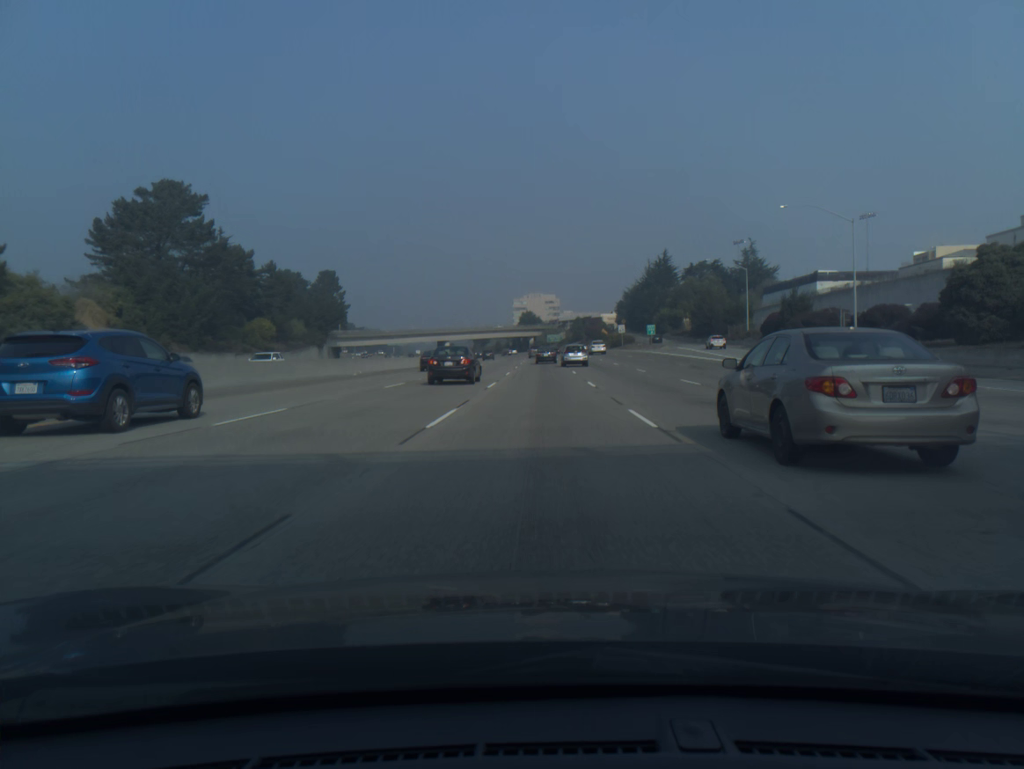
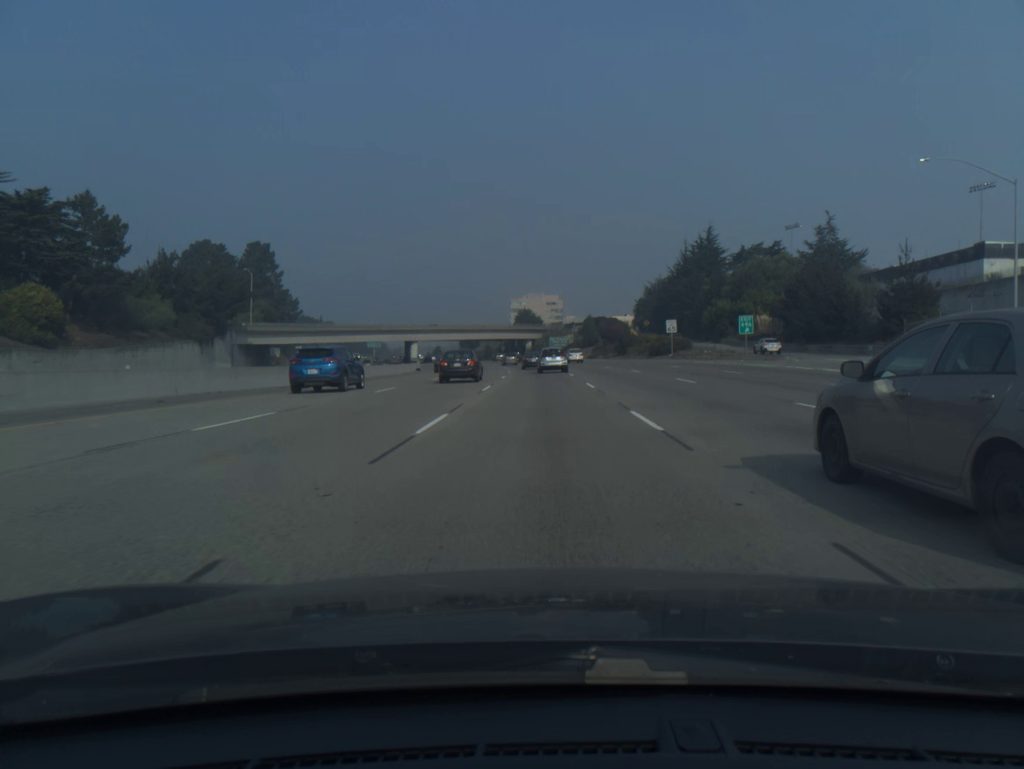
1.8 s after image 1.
(0.0, +58.1) m; 0°
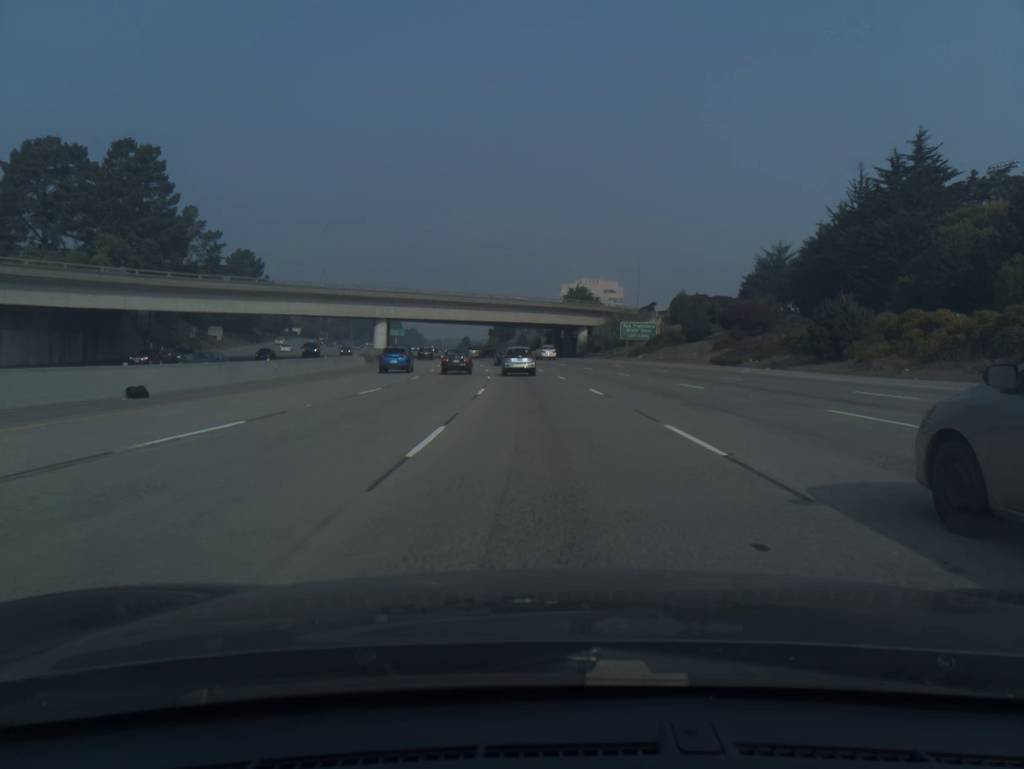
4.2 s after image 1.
(-1.5, +74.1) m; -3°
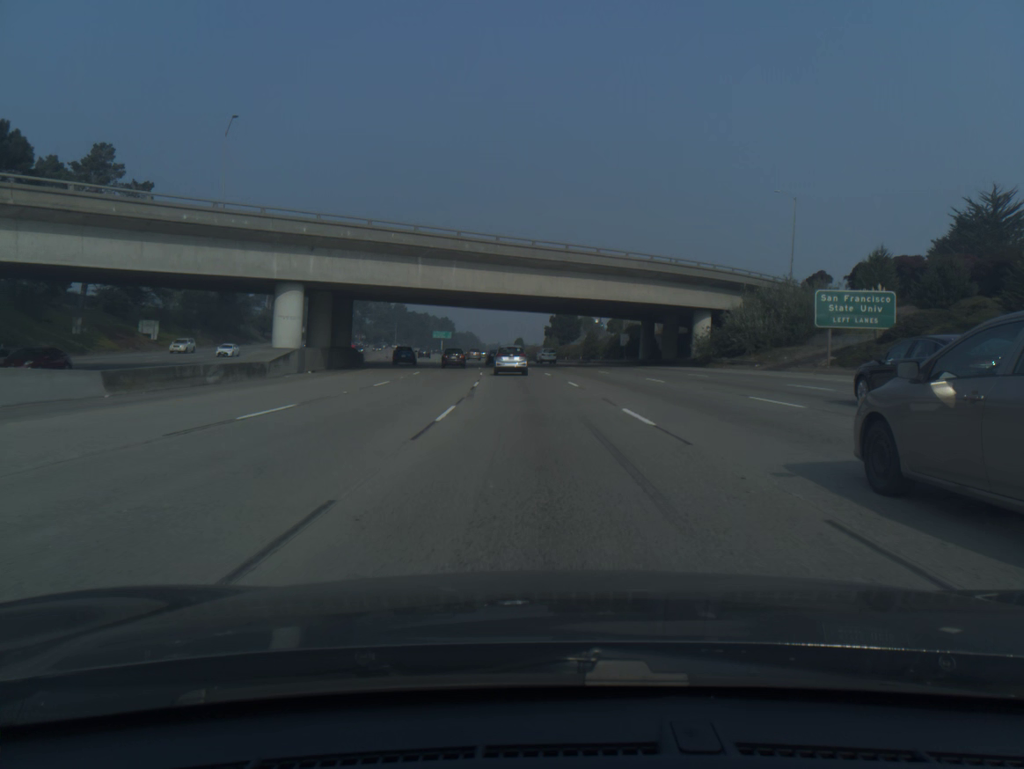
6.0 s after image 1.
(-1.9, +52.9) m; -5°
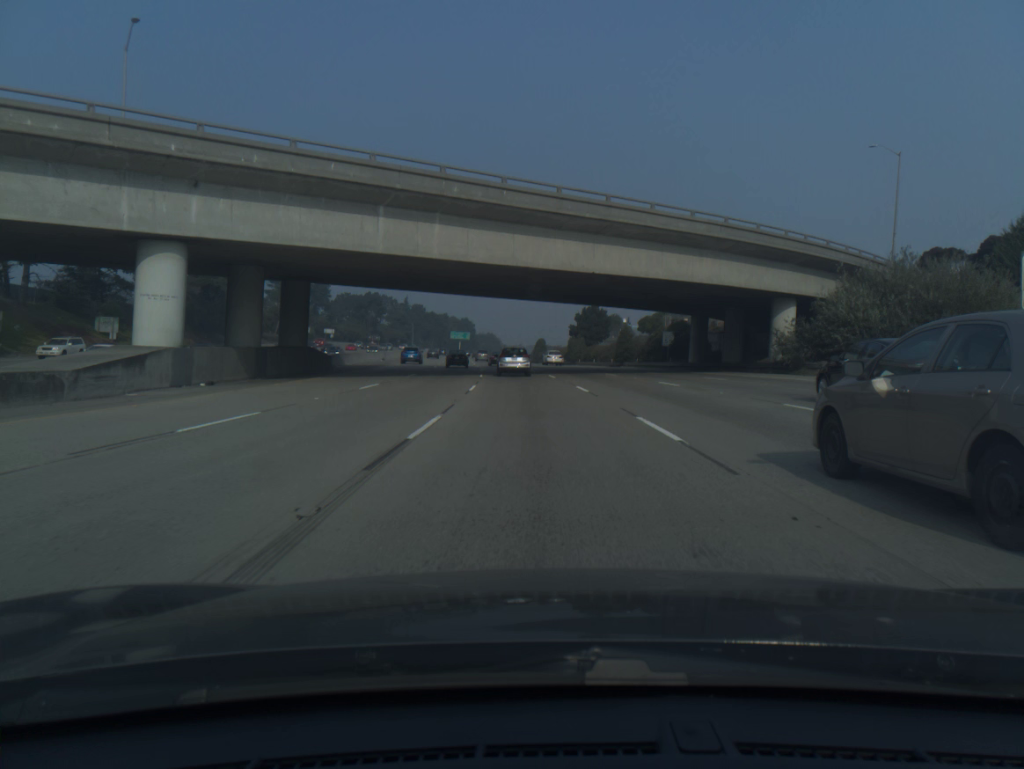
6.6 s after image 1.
(-0.2, +17.2) m; -2°
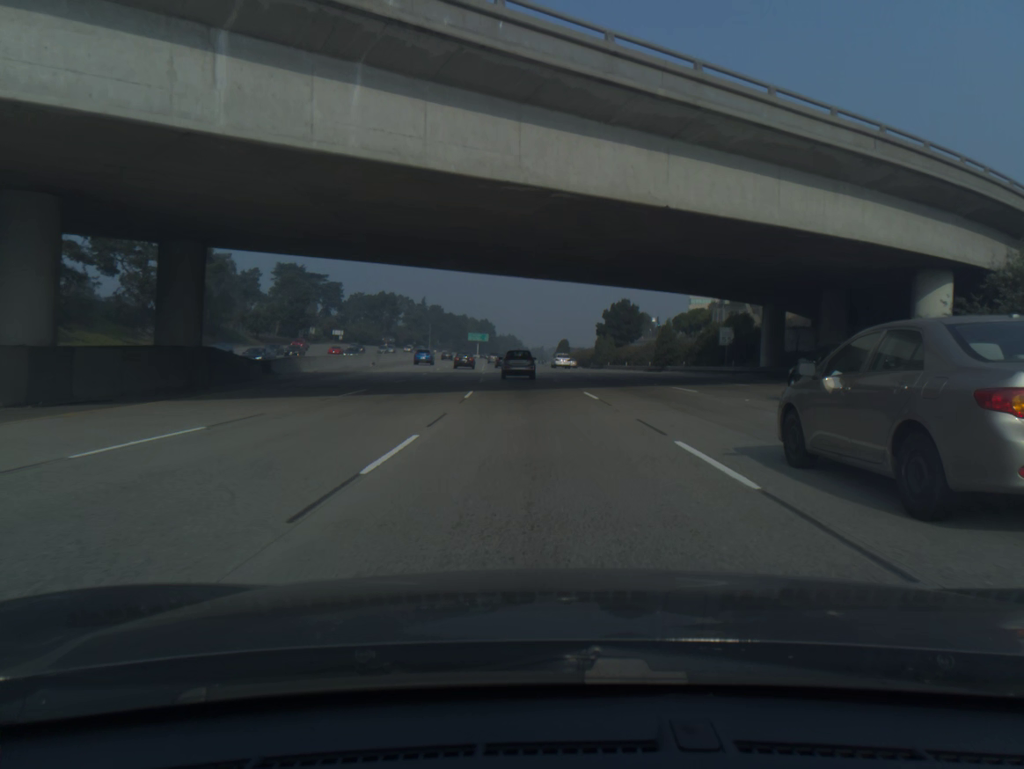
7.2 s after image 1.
(-0.2, +17.1) m; -2°
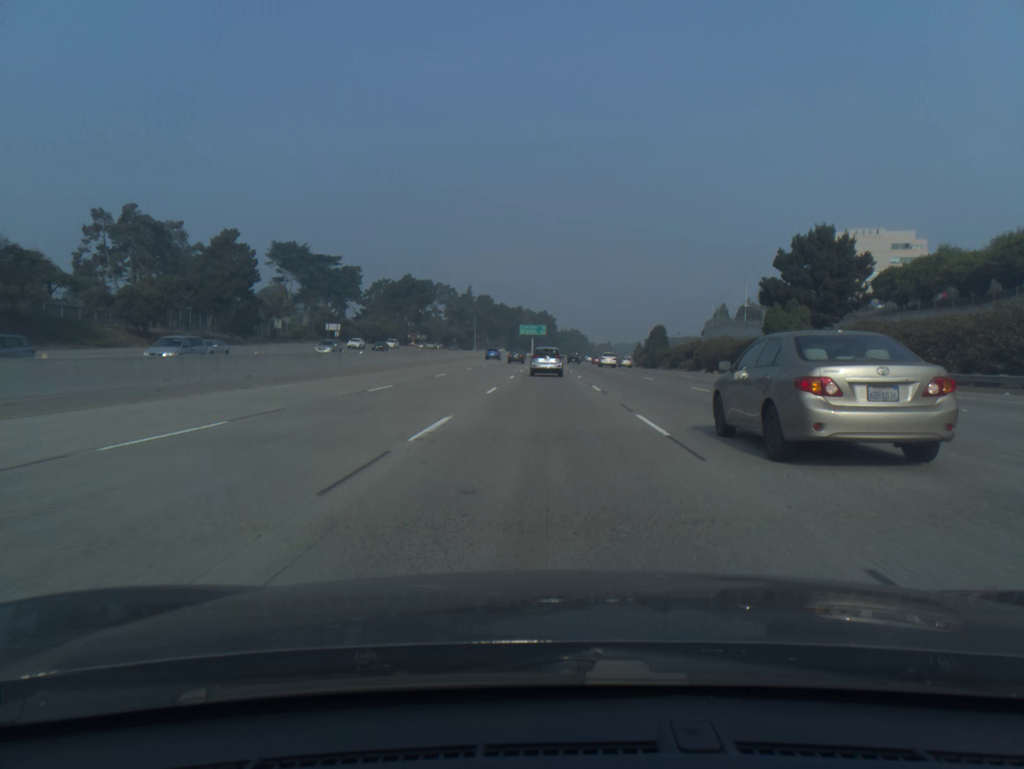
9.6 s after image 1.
(-3.1, +67.2) m; -5°
